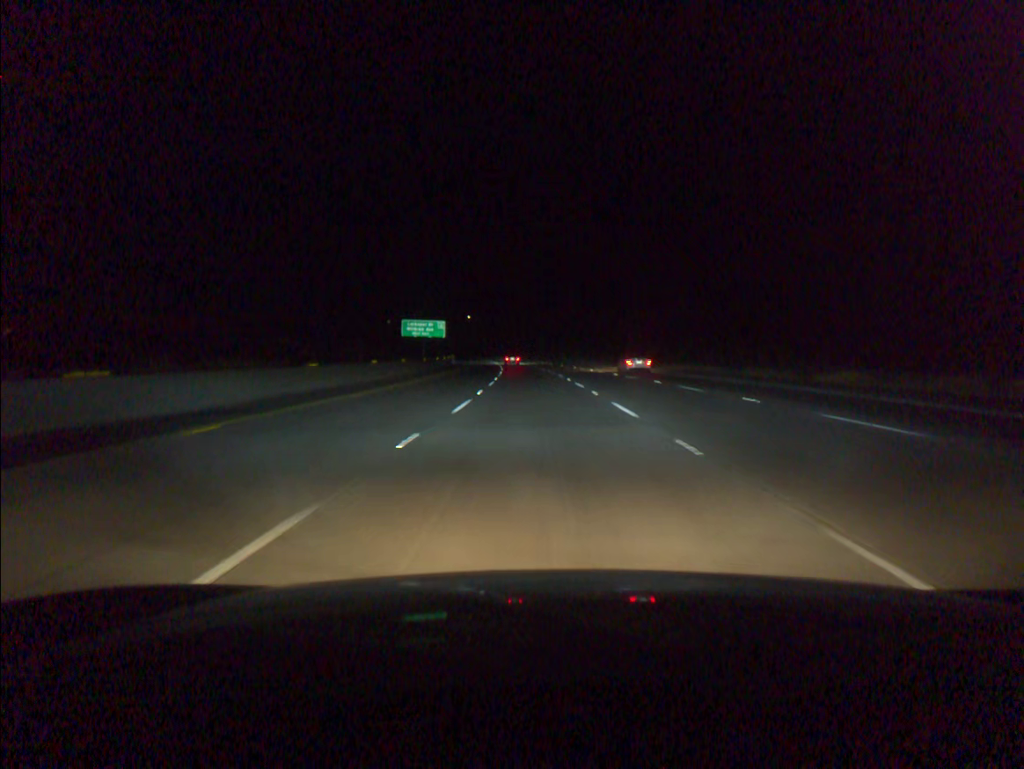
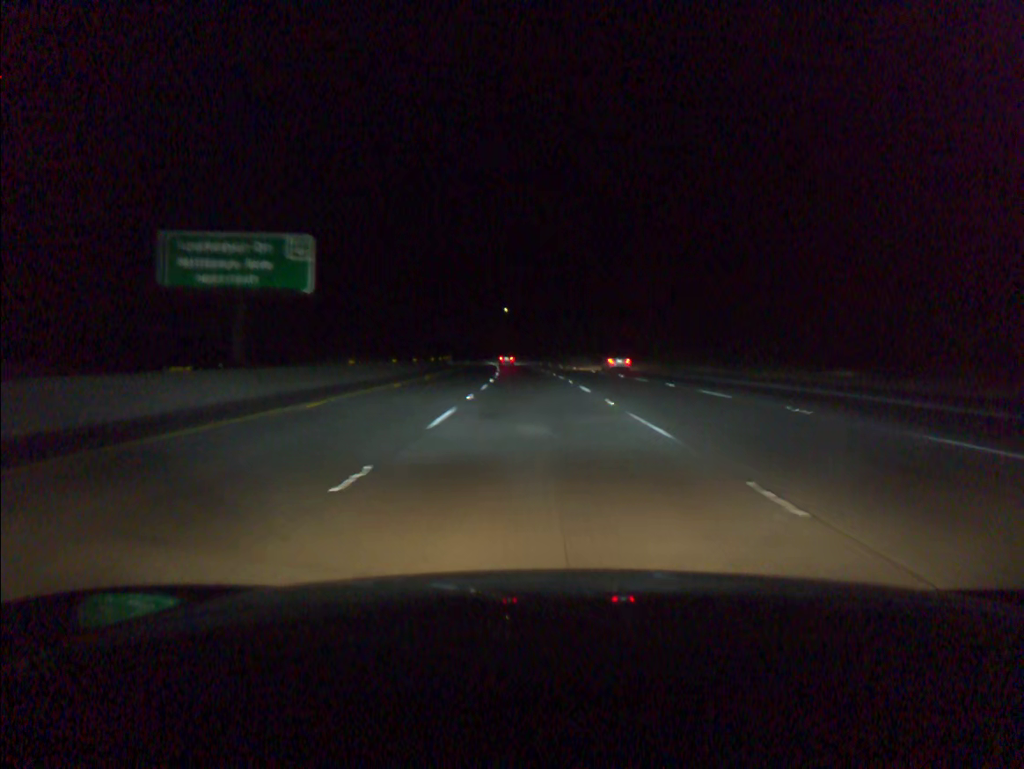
(-2.9, +91.2) m; -4°
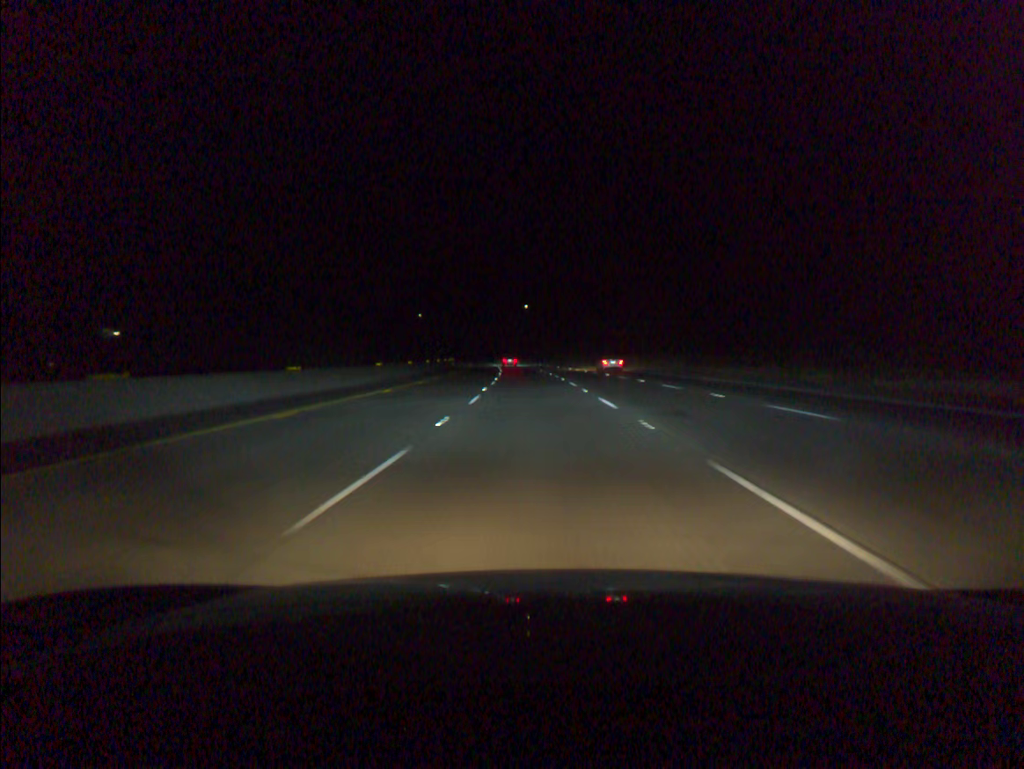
(-0.5, +36.5) m; -2°
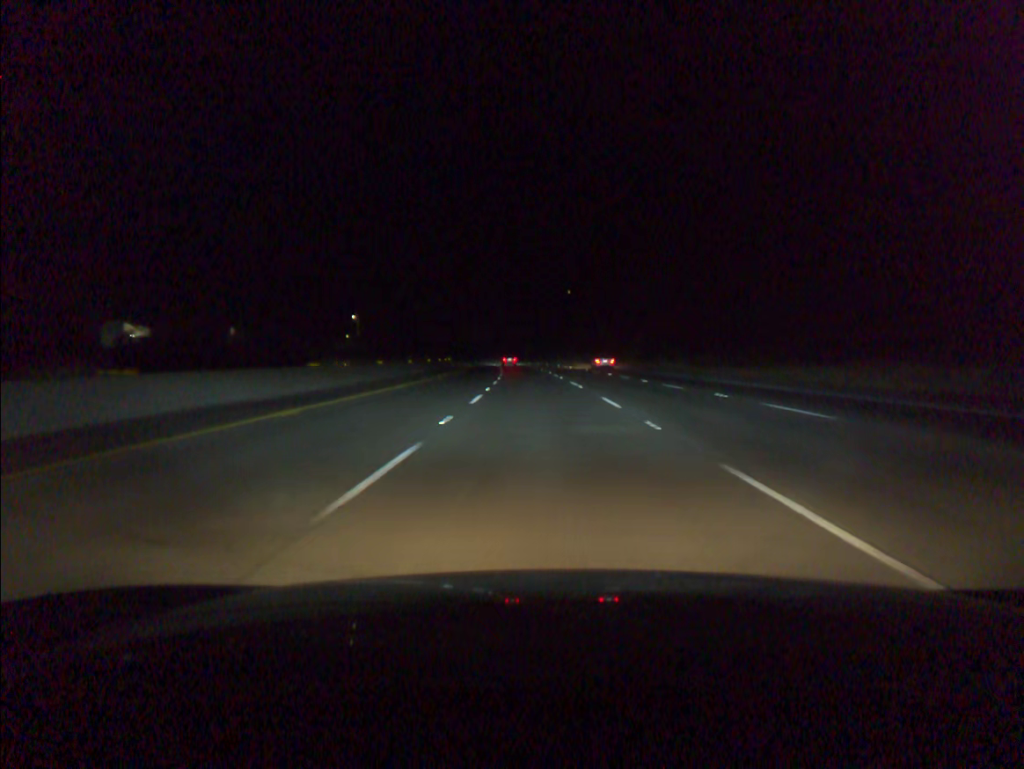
(-2.0, +72.9) m; -3°
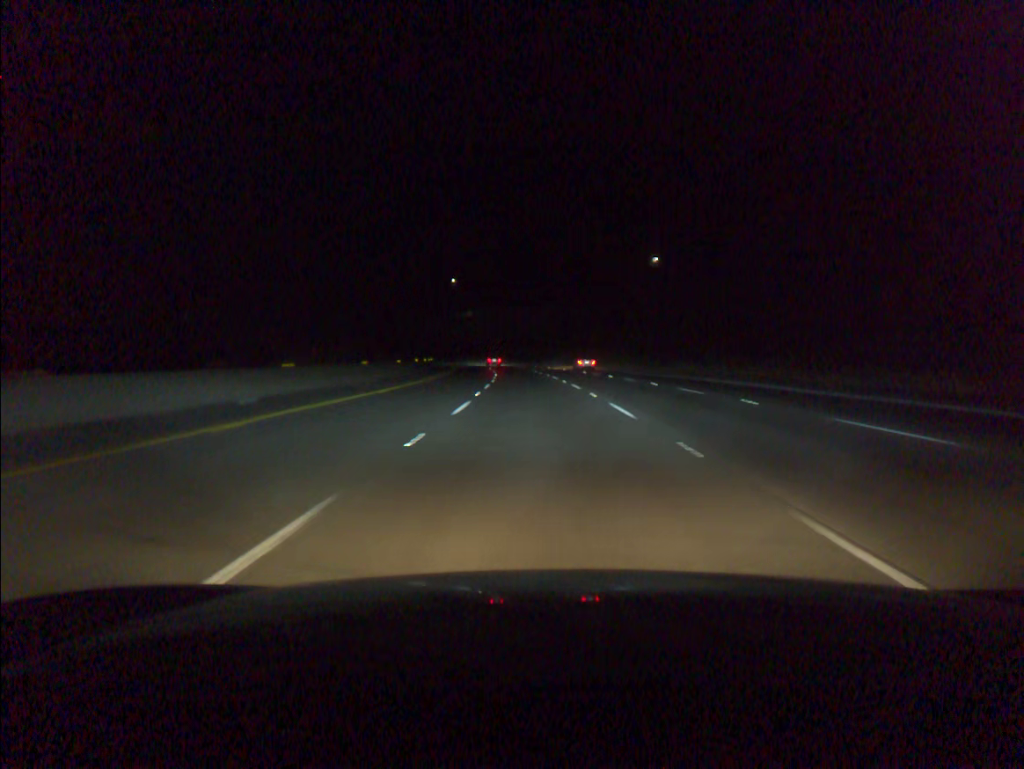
(-2.8, +91.1) m; -4°
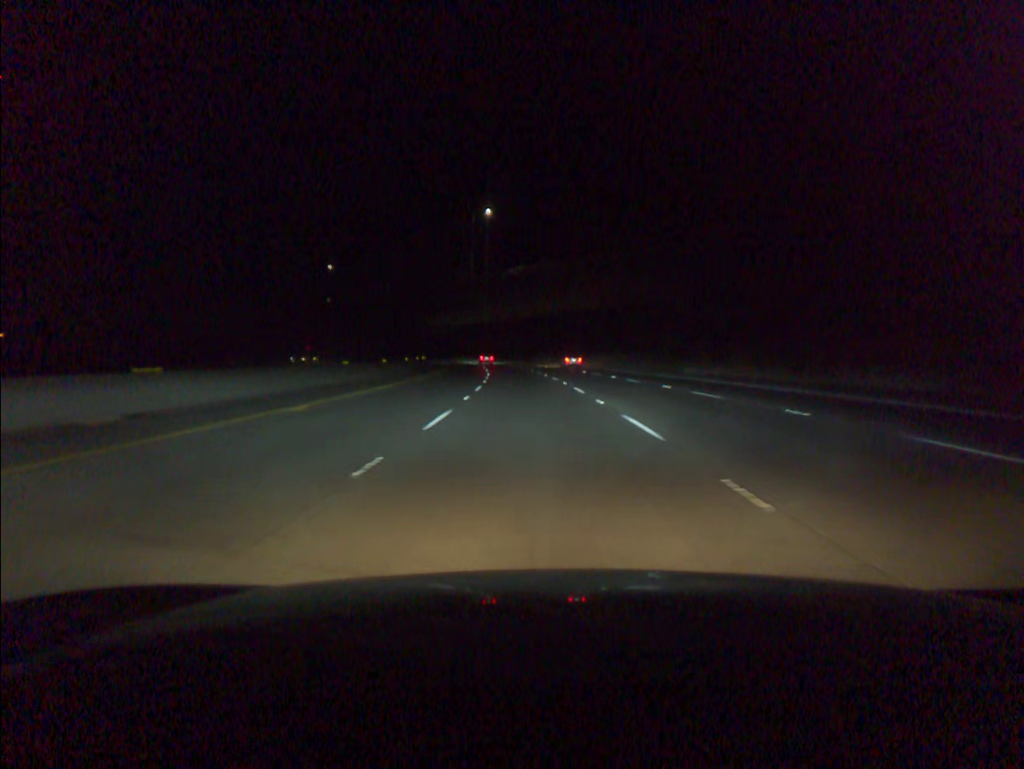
(-4.1, +91.1) m; -6°
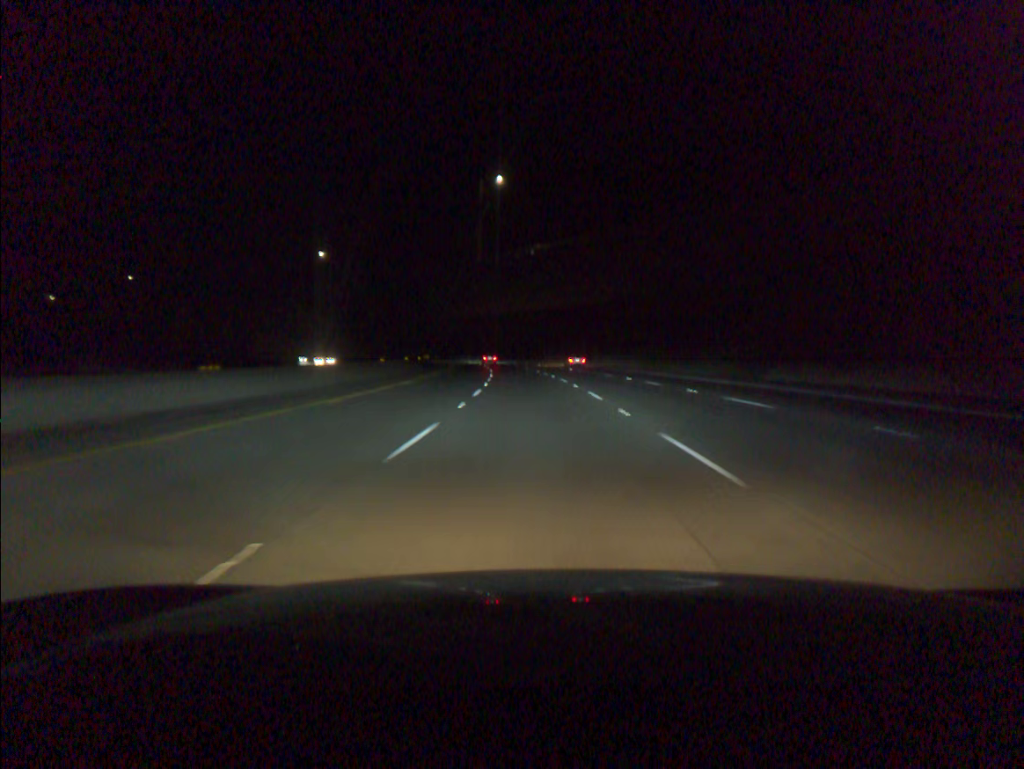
(-0.2, +18.3) m; -1°
